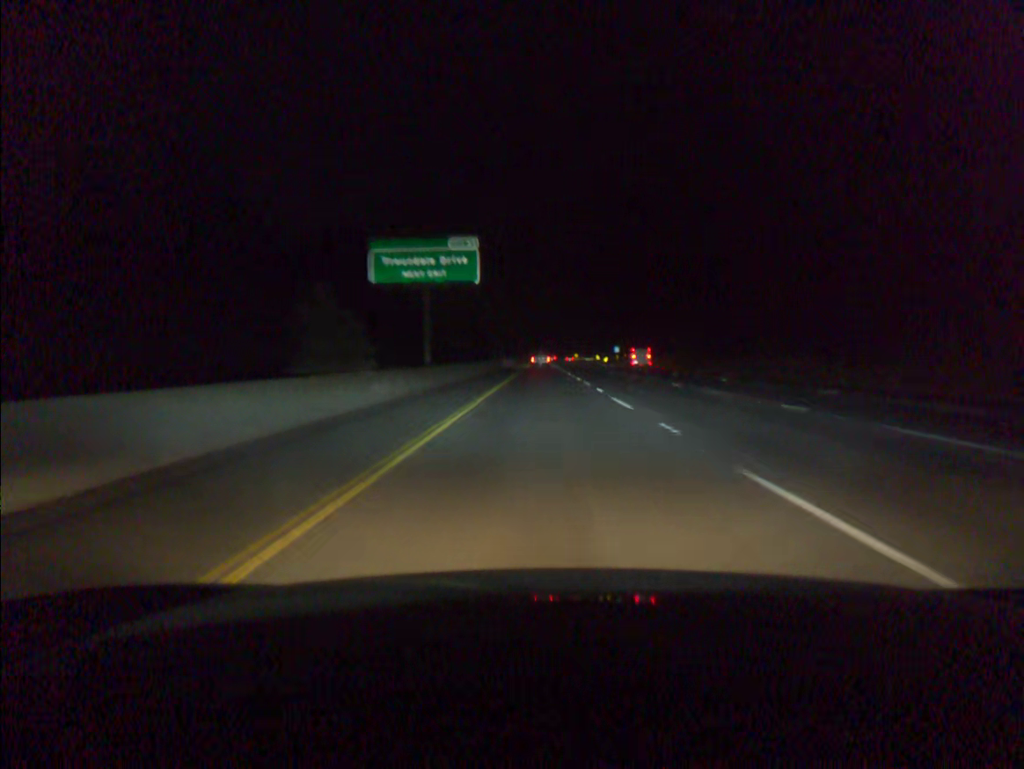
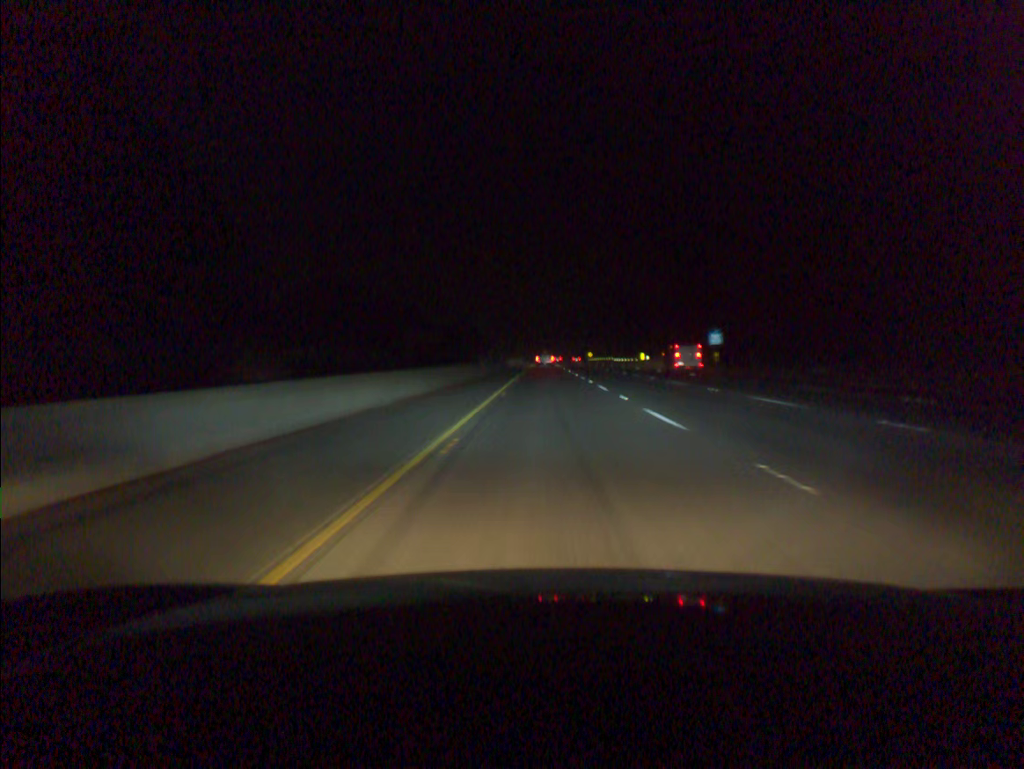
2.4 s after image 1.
(-0.2, +92.4) m; 0°
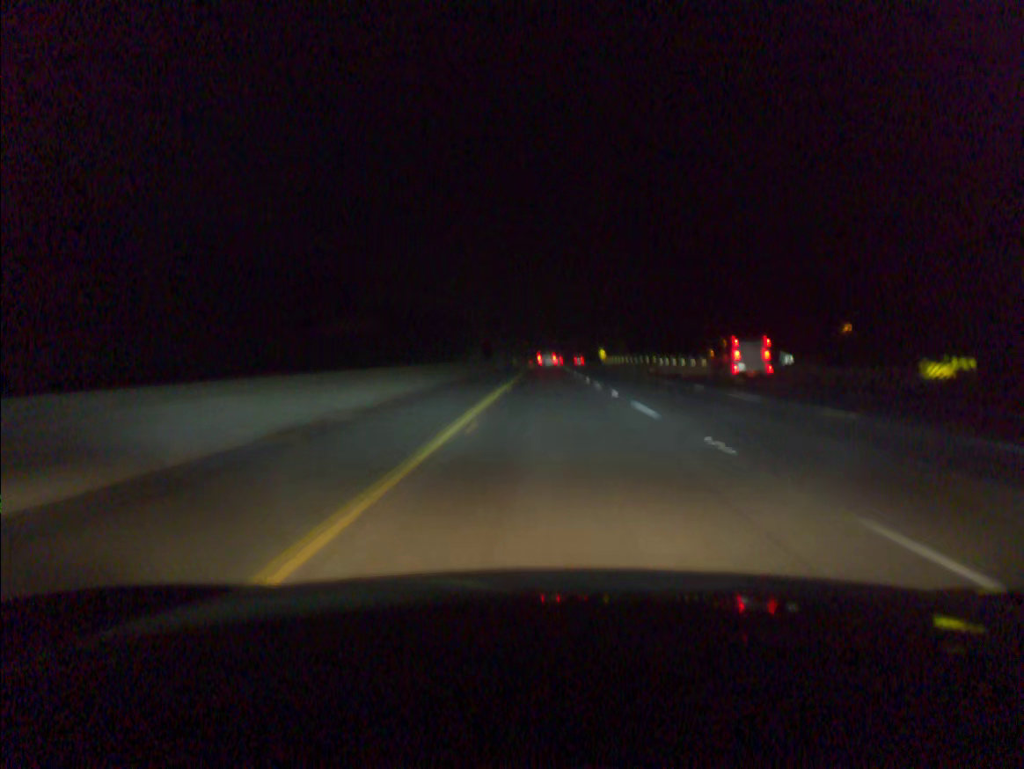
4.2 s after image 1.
(+0.1, +70.1) m; 0°
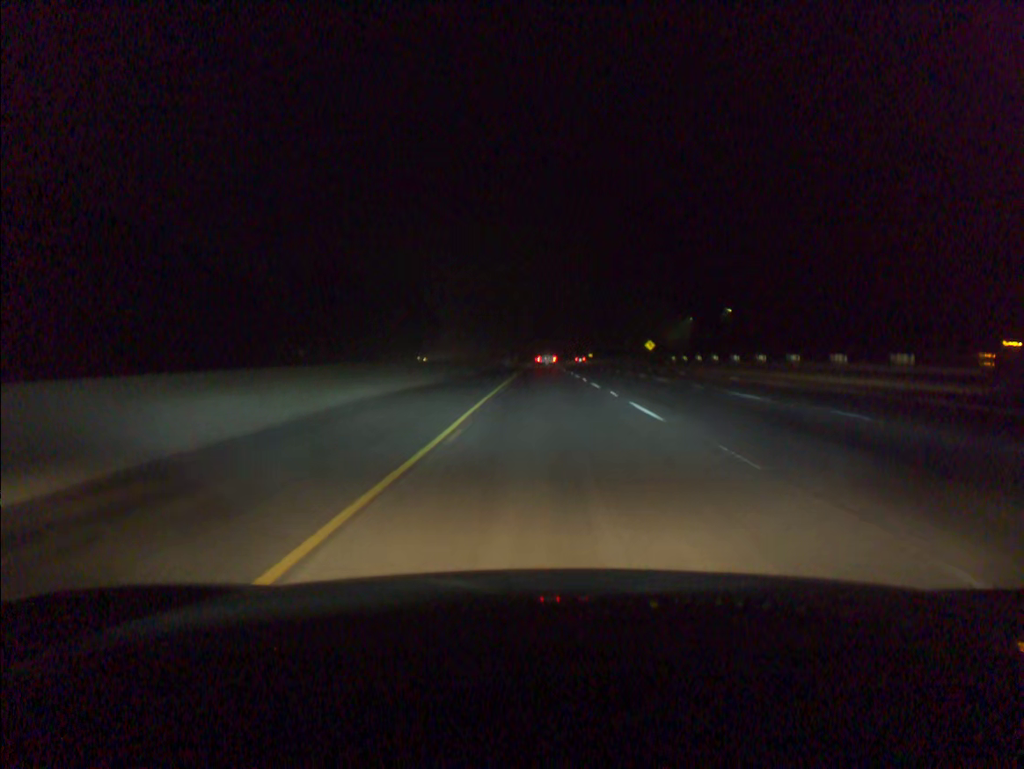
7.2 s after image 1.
(+0.3, +117.8) m; 0°
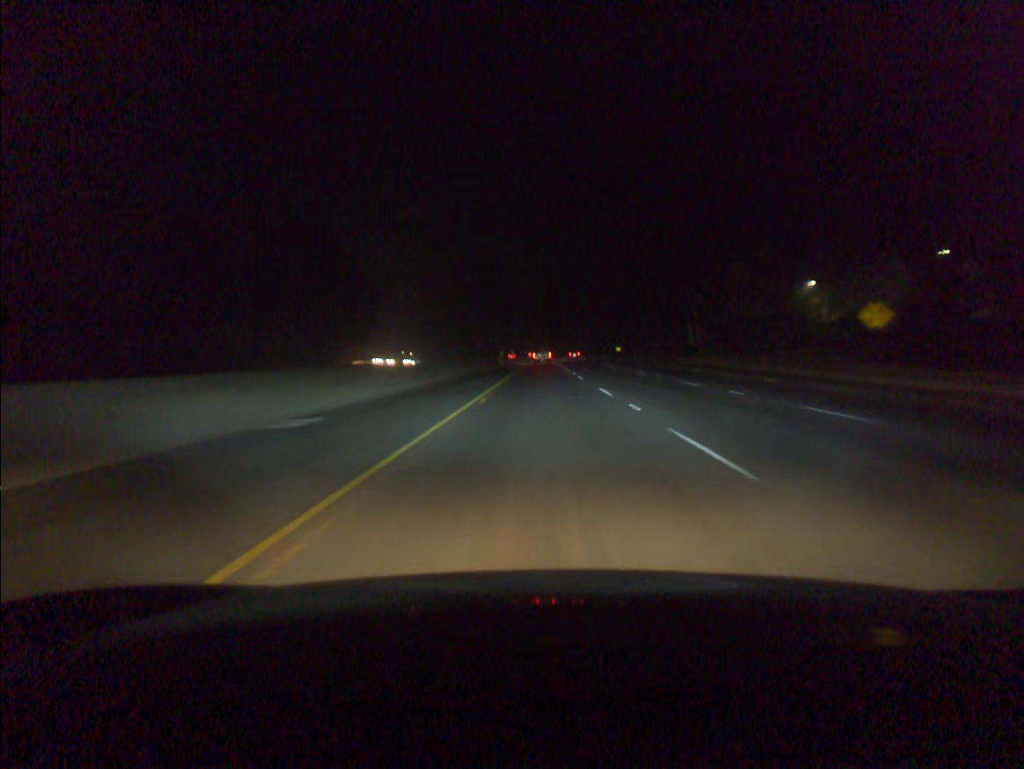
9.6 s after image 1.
(-0.1, +94.1) m; 0°
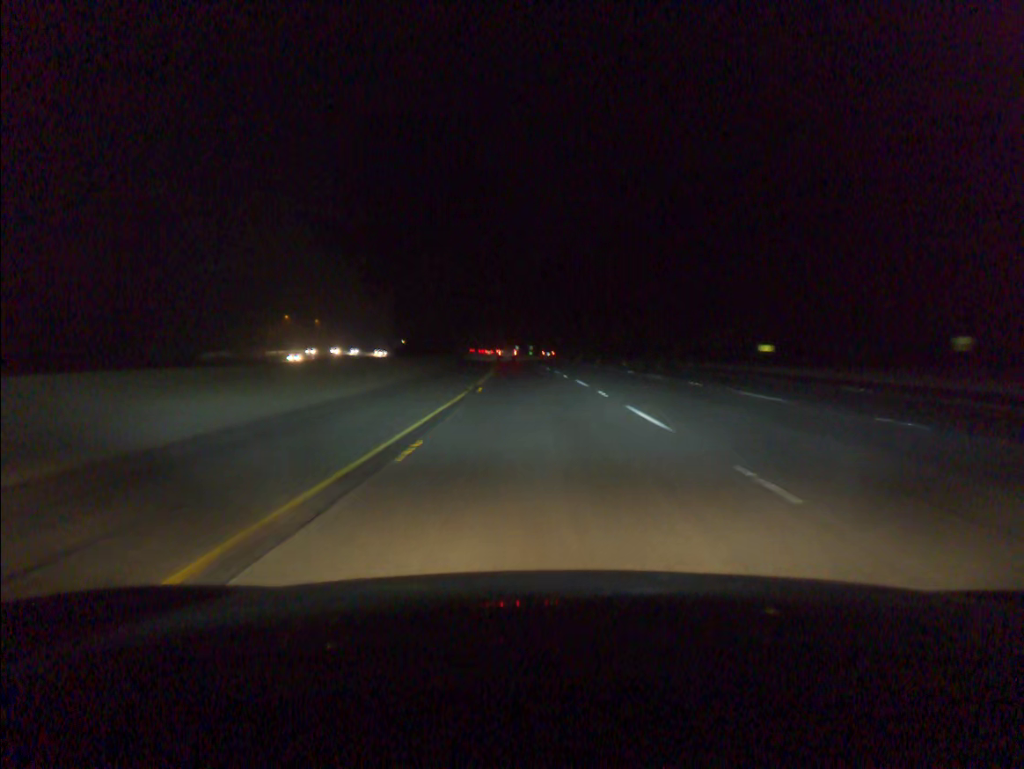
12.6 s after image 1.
(-0.7, +112.2) m; -2°
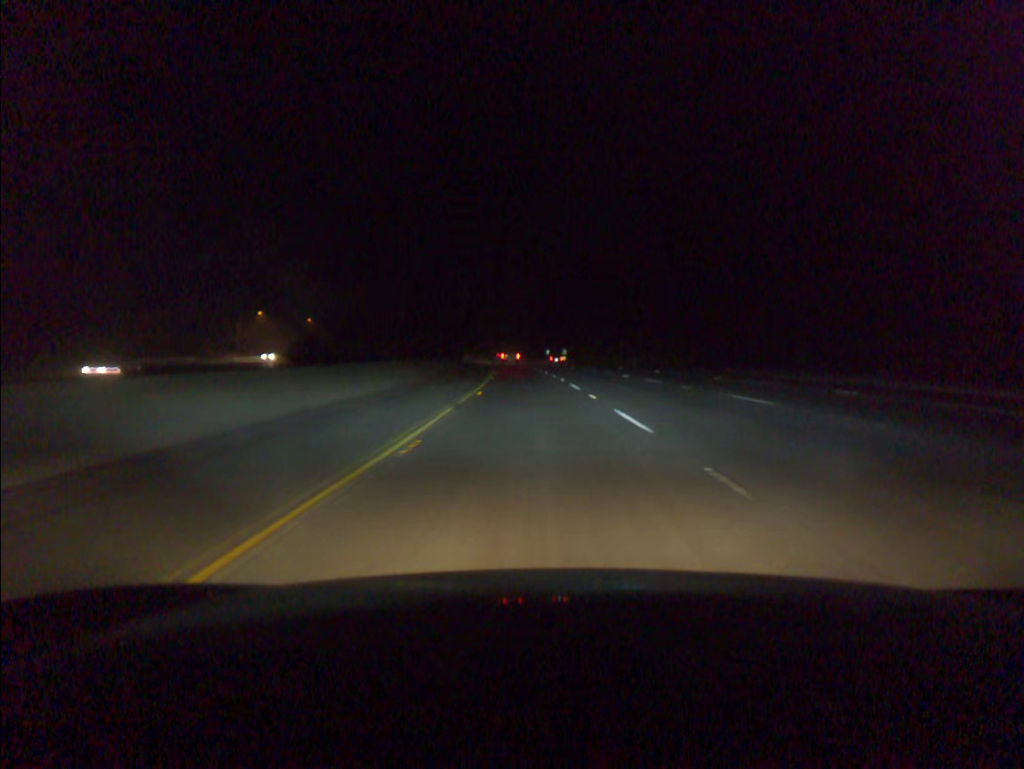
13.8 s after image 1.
(-0.9, +43.3) m; -2°
